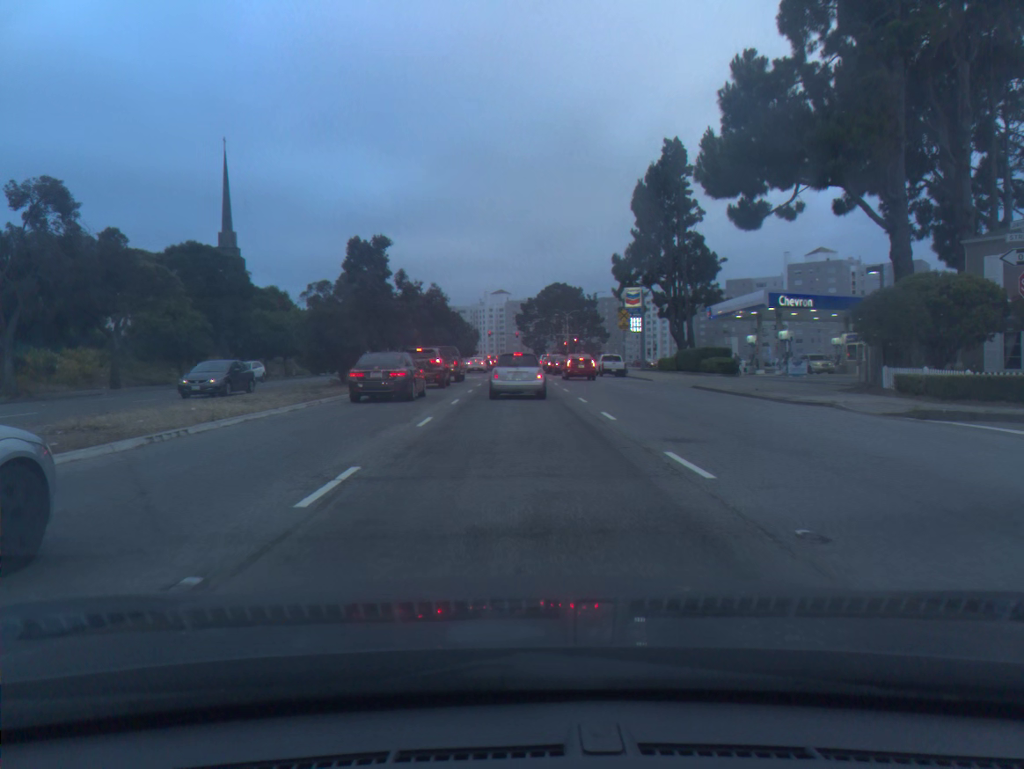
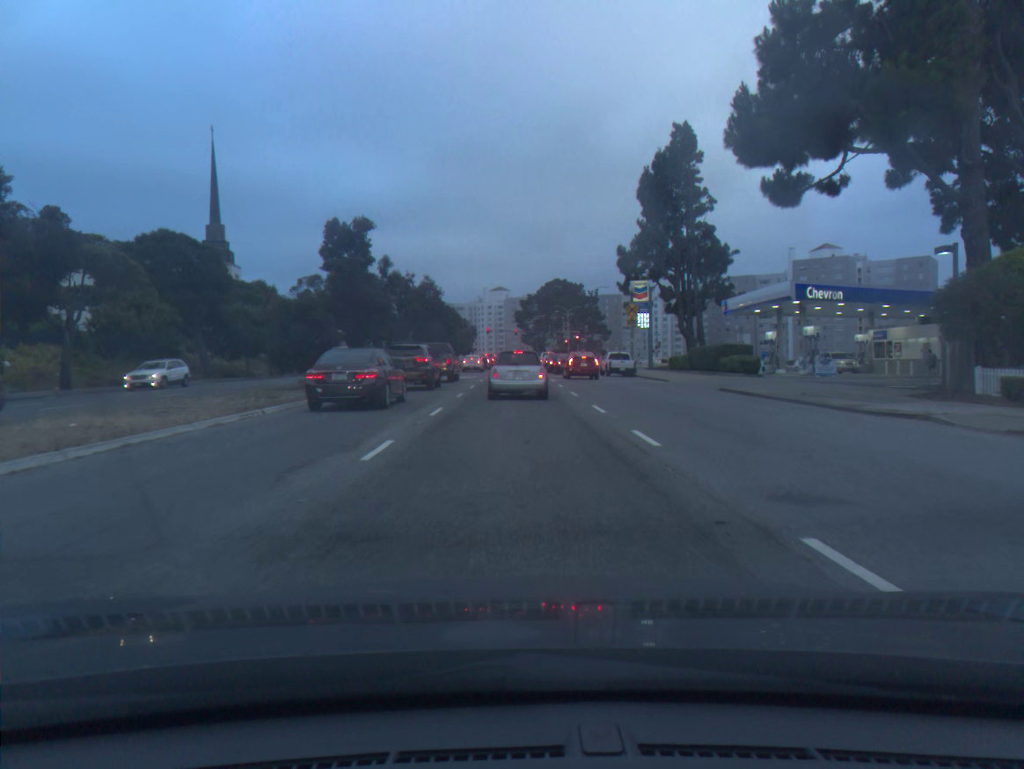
(0.0, +4.9) m; 0°
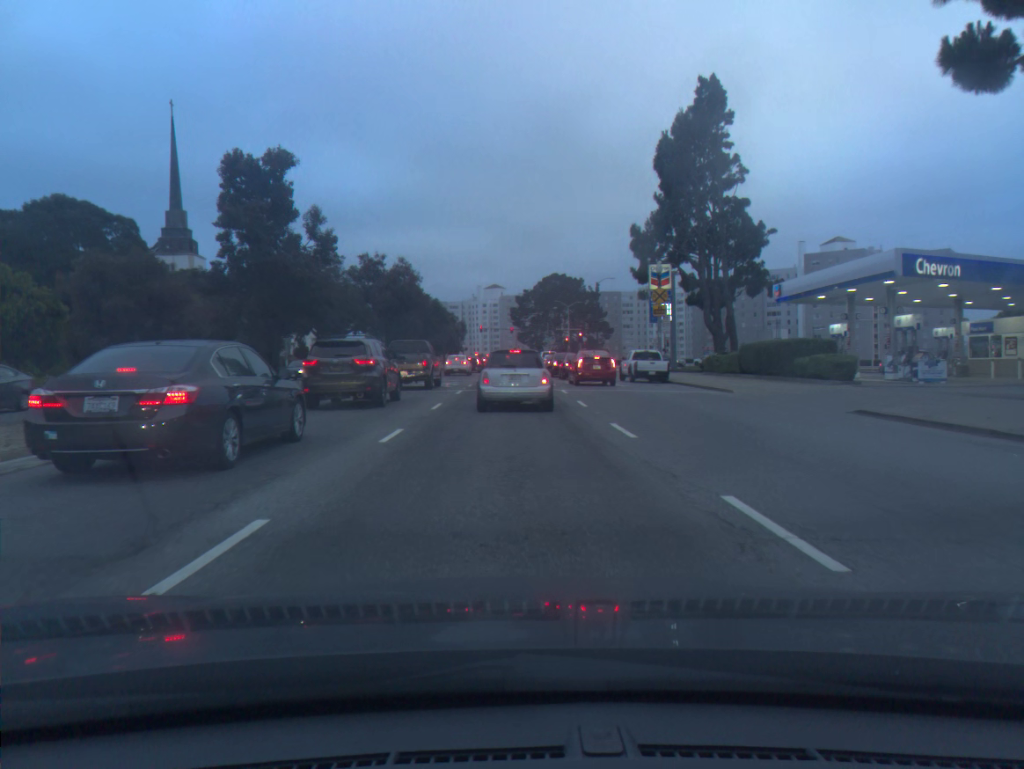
(0.0, +12.6) m; 0°
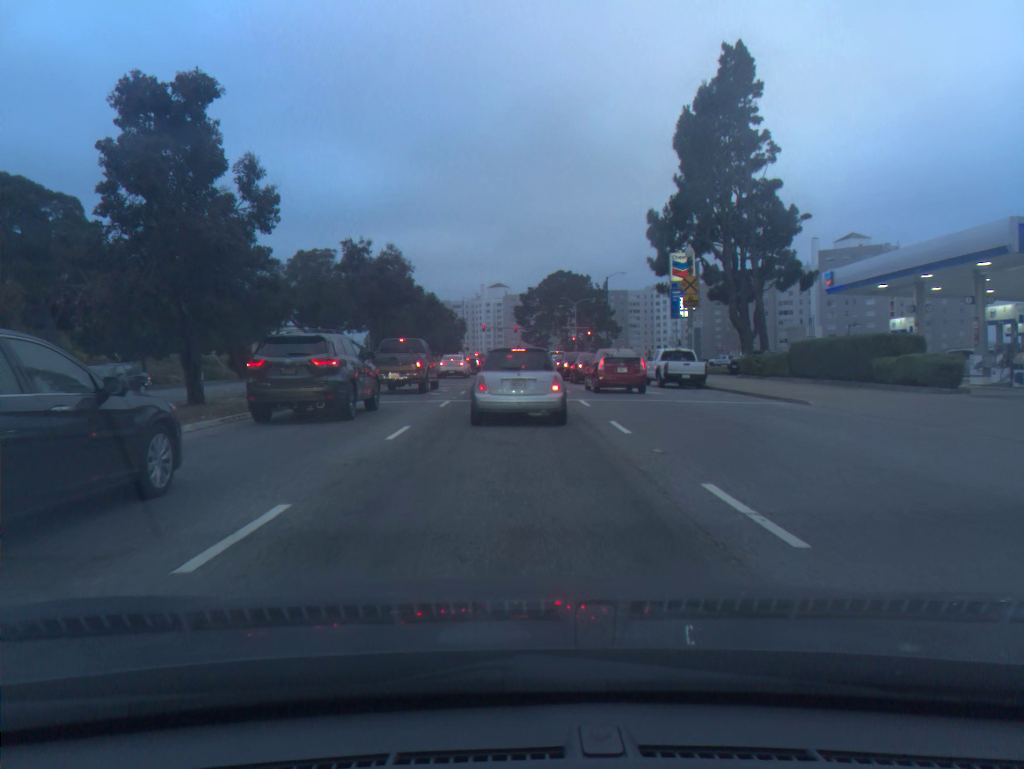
(0.0, +6.8) m; 0°
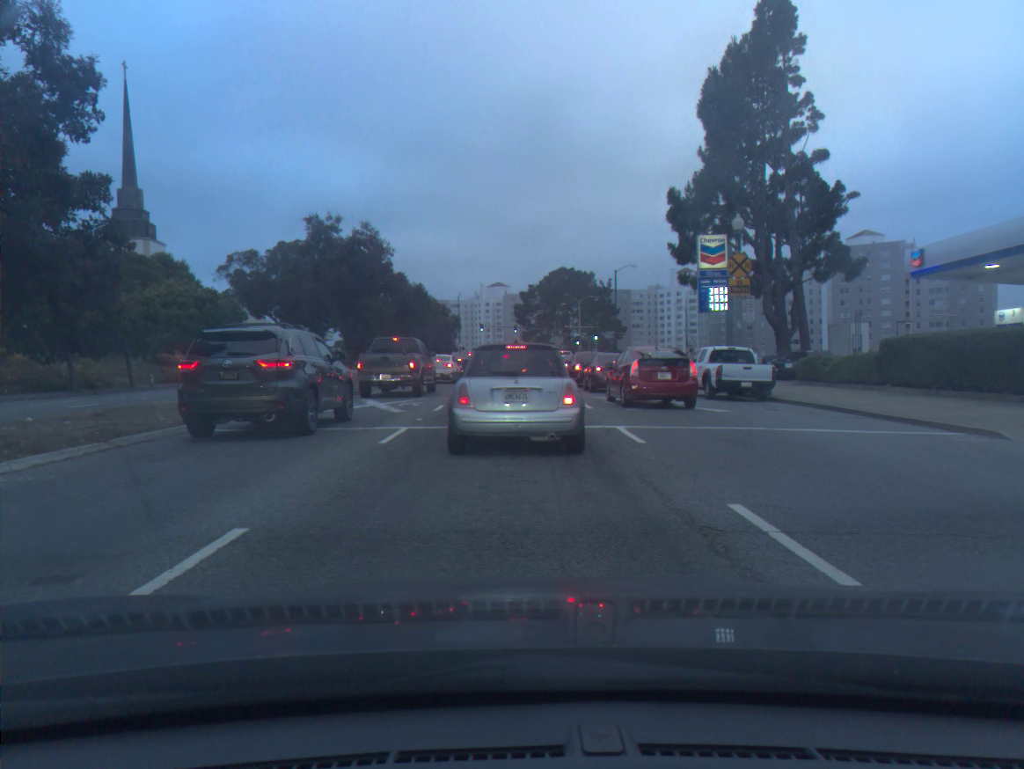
(0.0, +8.4) m; 0°
